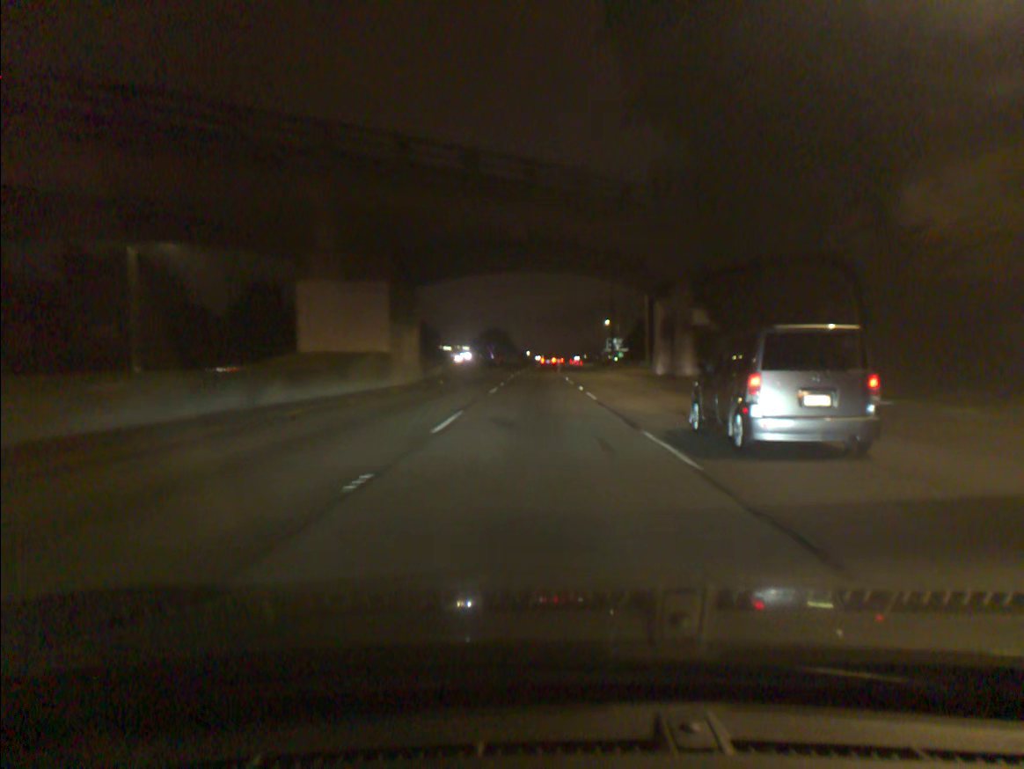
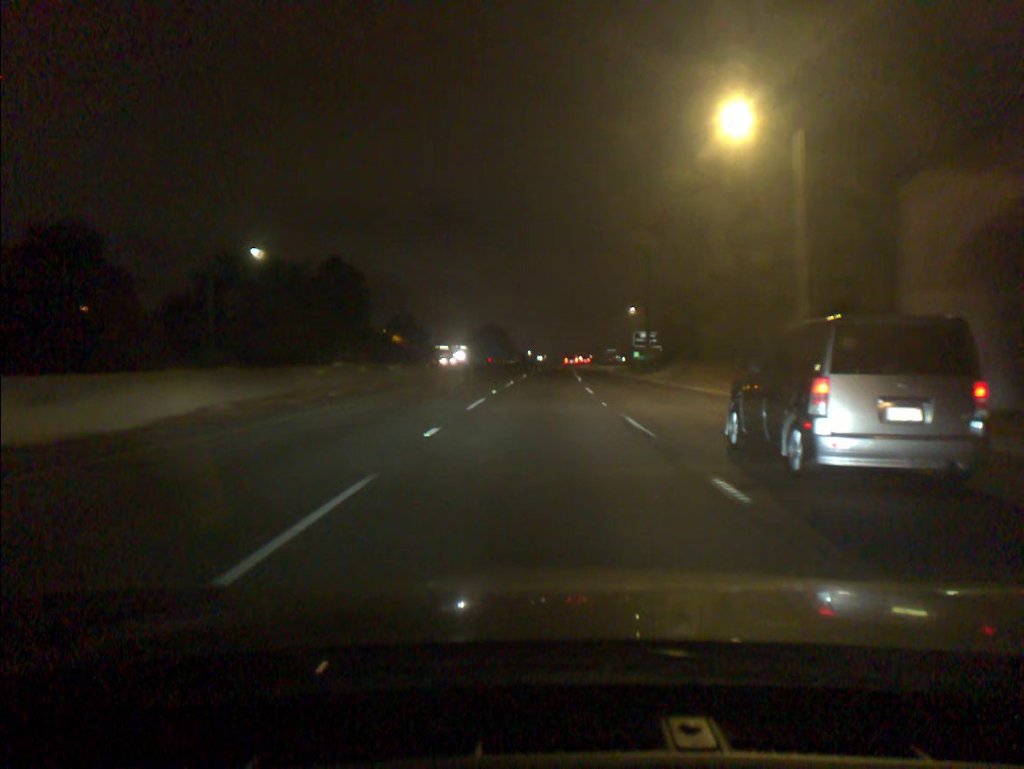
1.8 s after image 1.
(-0.1, +38.9) m; 0°
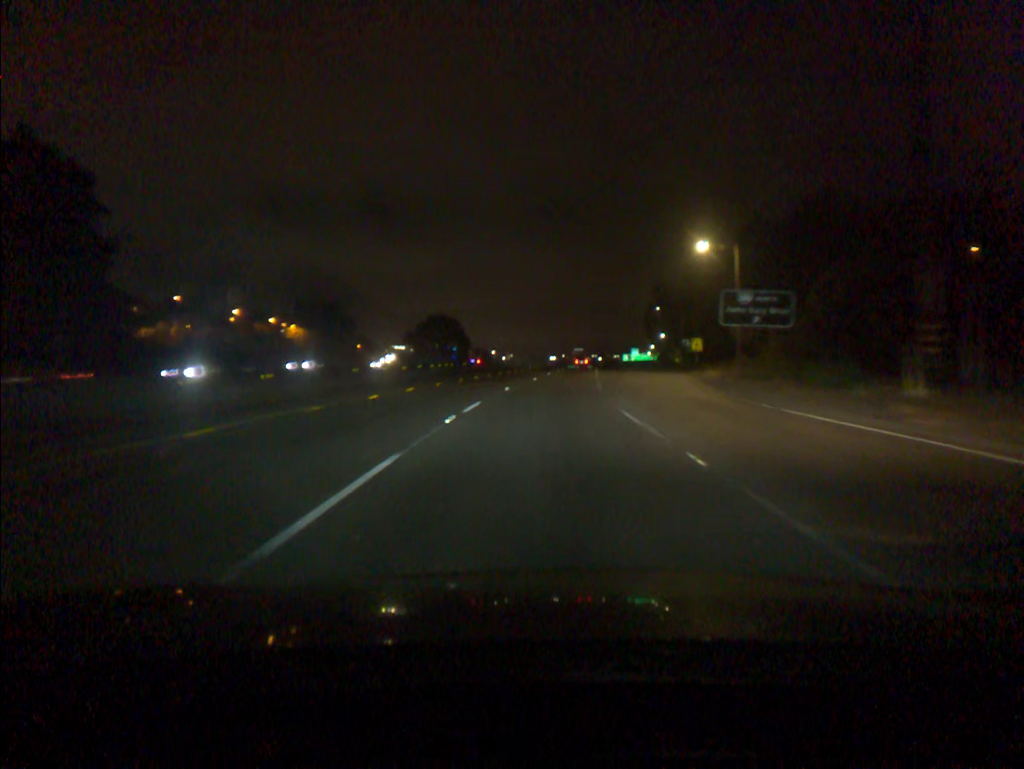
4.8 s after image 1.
(+1.1, +67.0) m; +2°
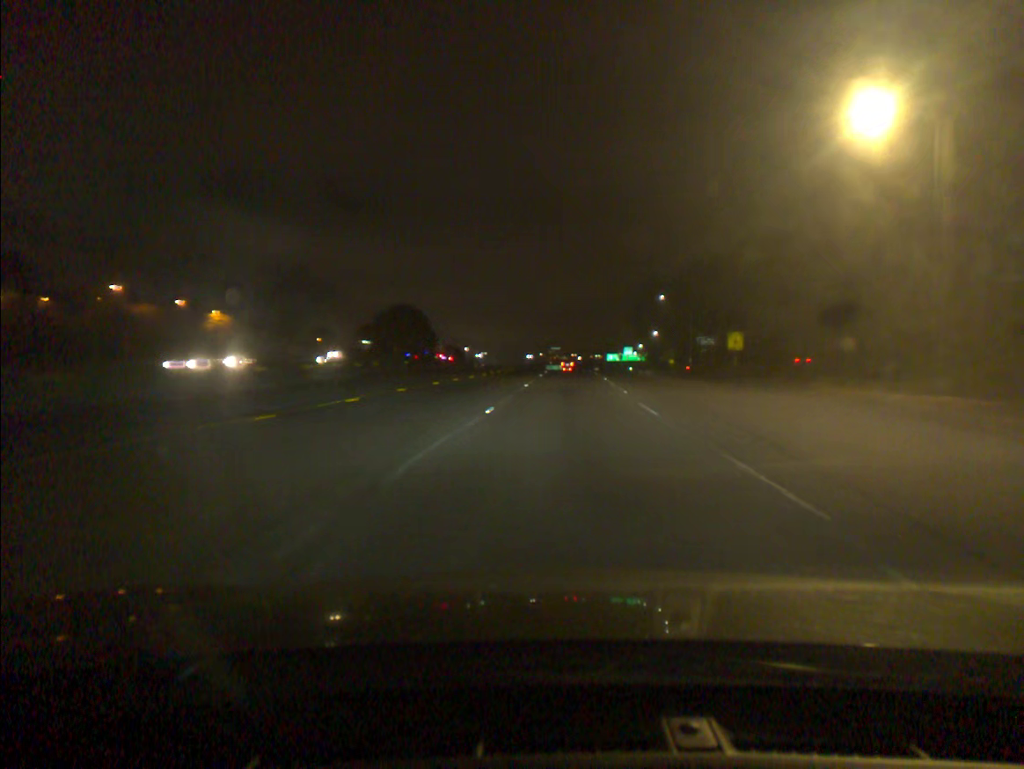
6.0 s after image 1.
(+0.3, +28.0) m; +2°
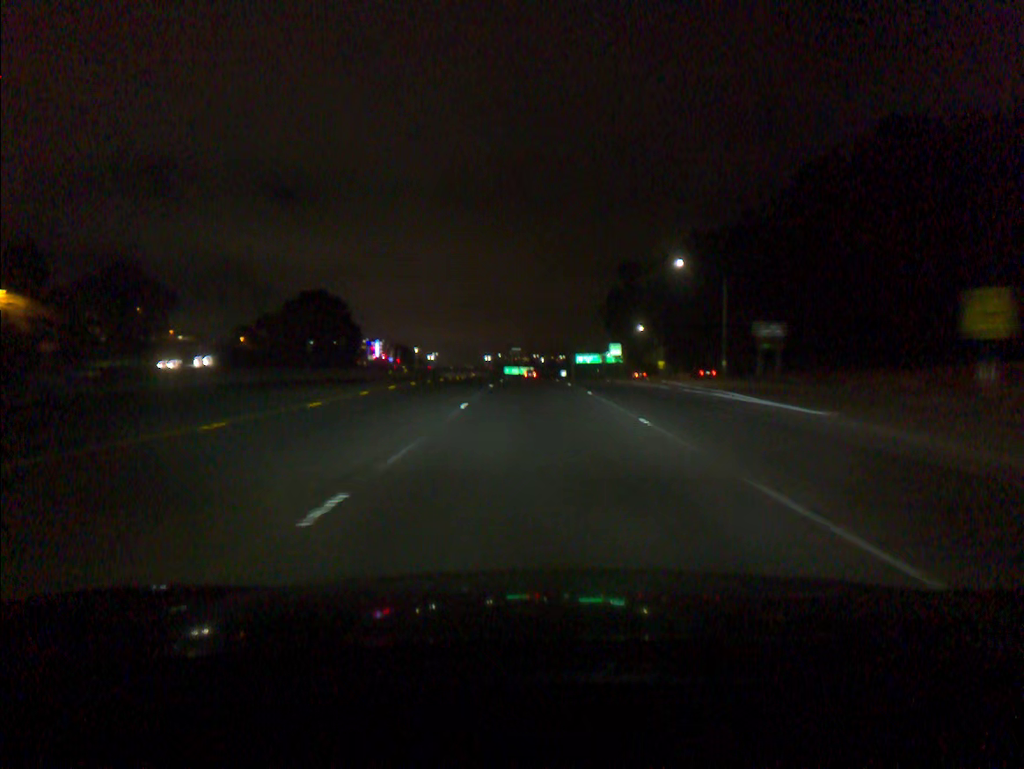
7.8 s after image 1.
(+1.5, +43.2) m; +3°
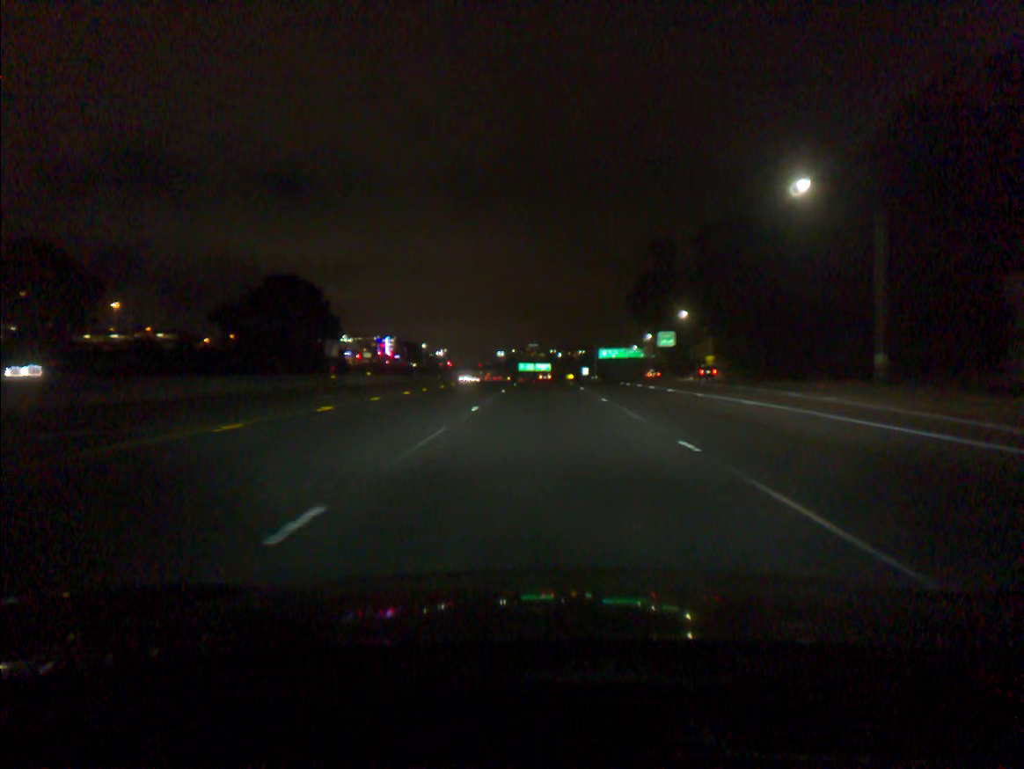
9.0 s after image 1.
(-0.3, +29.6) m; -1°
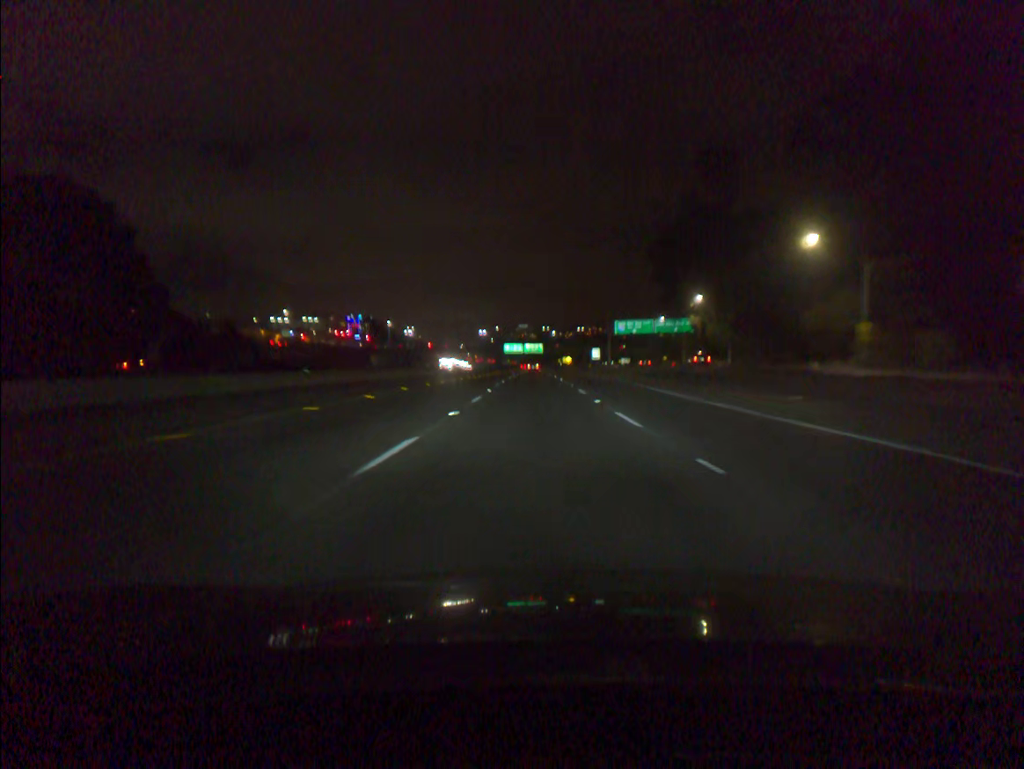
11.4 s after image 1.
(+0.2, +61.3) m; 0°
